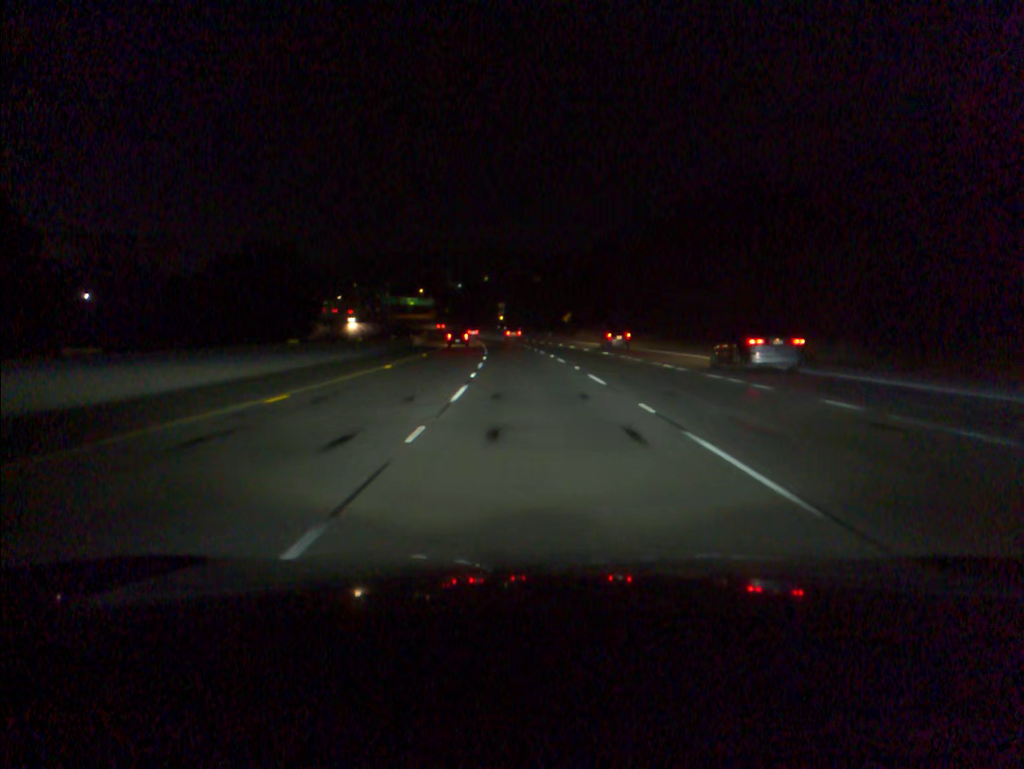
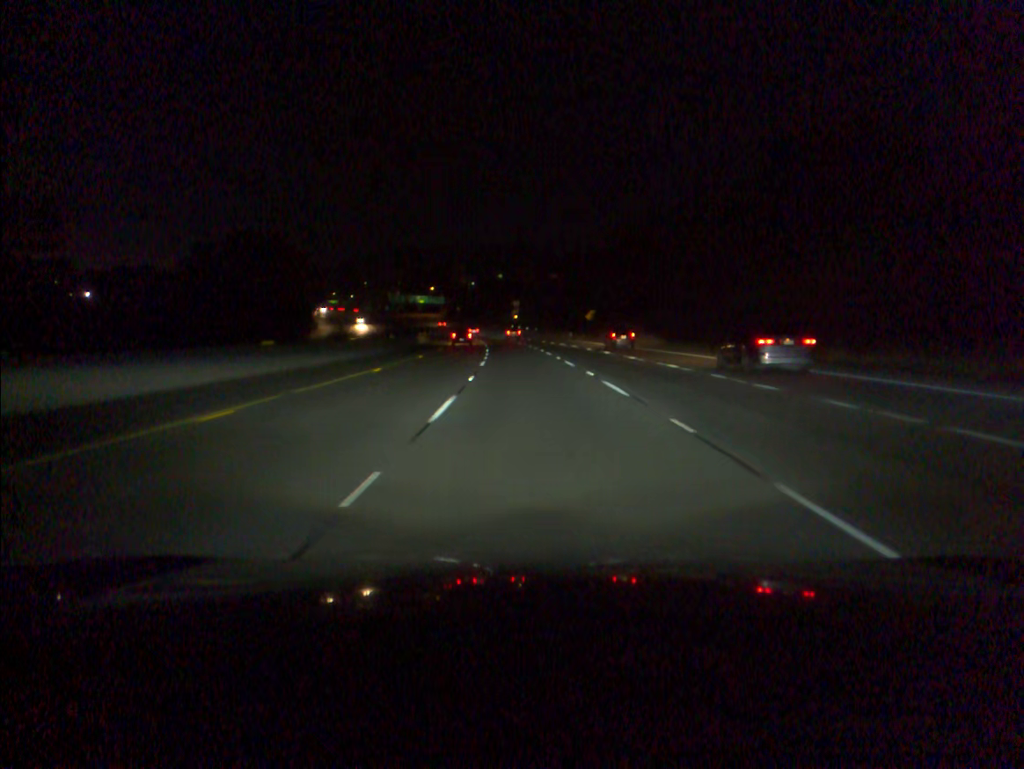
(-0.2, +17.8) m; -1°
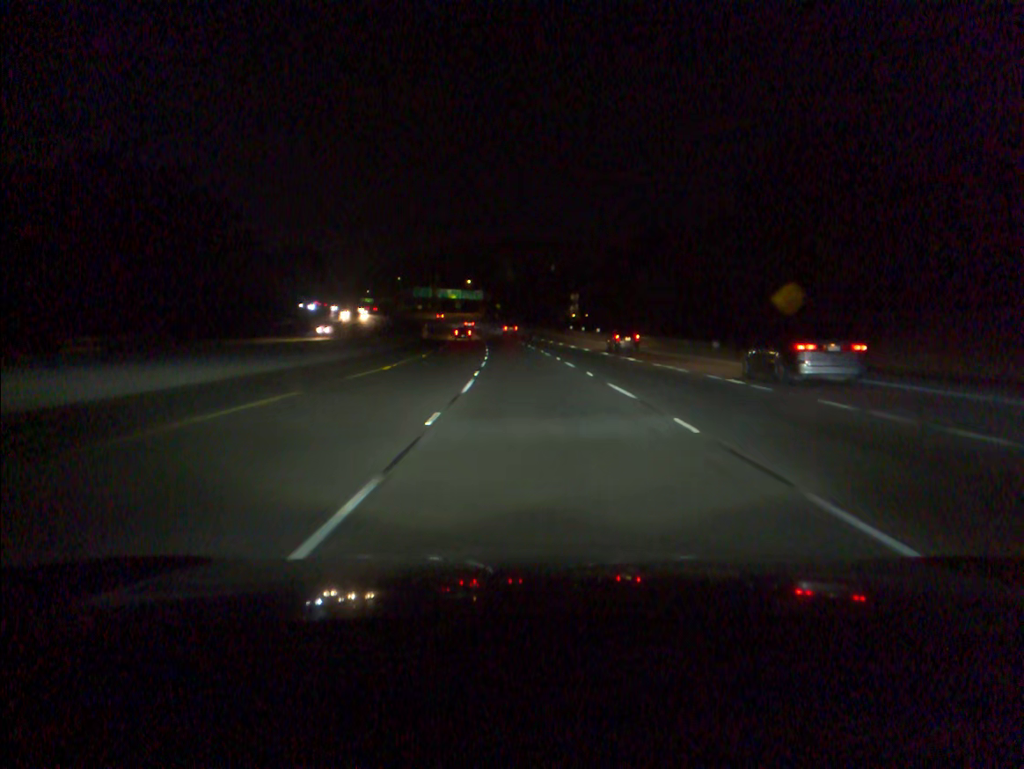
(-2.4, +71.0) m; -4°
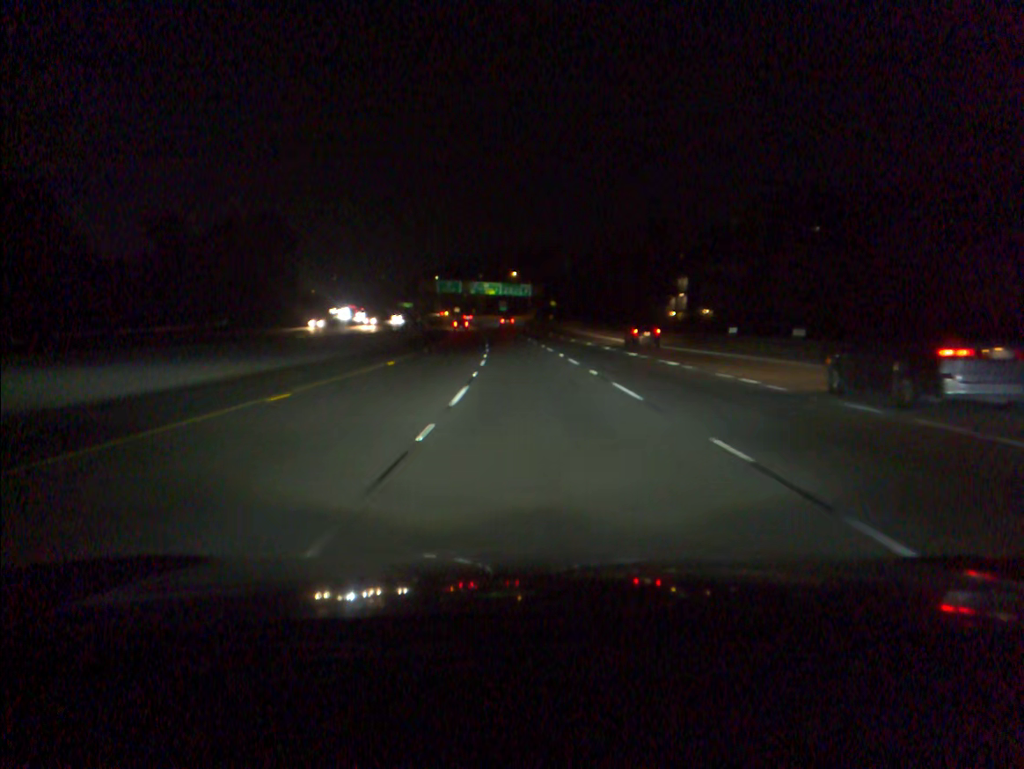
(-2.6, +72.3) m; -4°
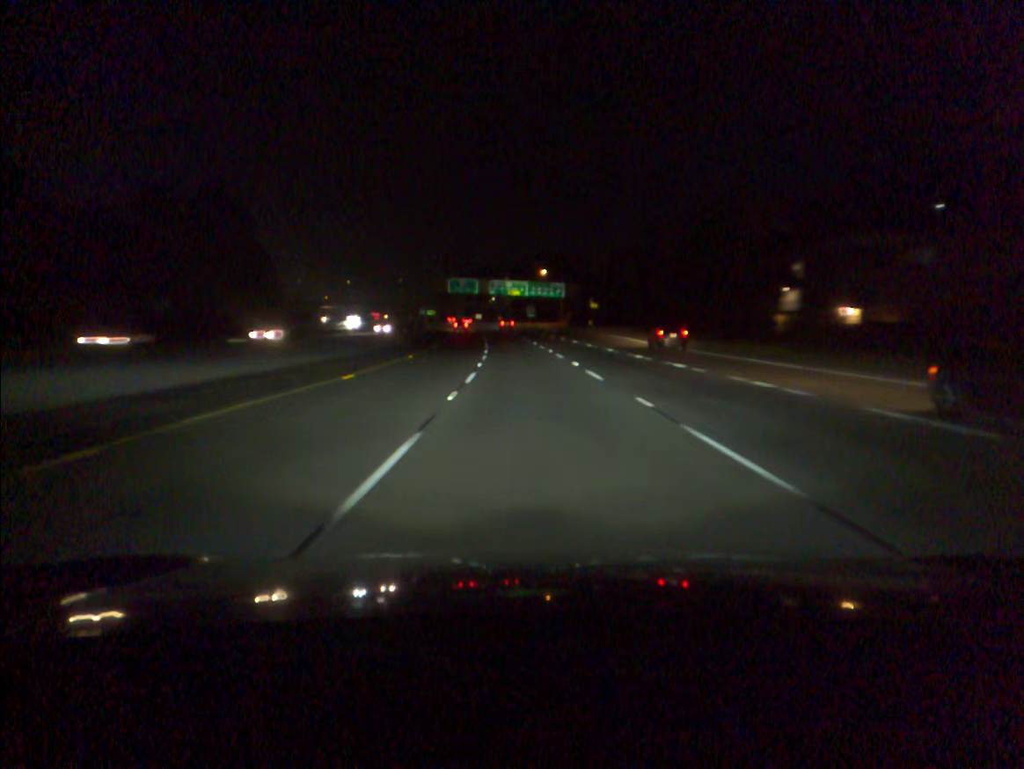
(-0.6, +36.9) m; -2°
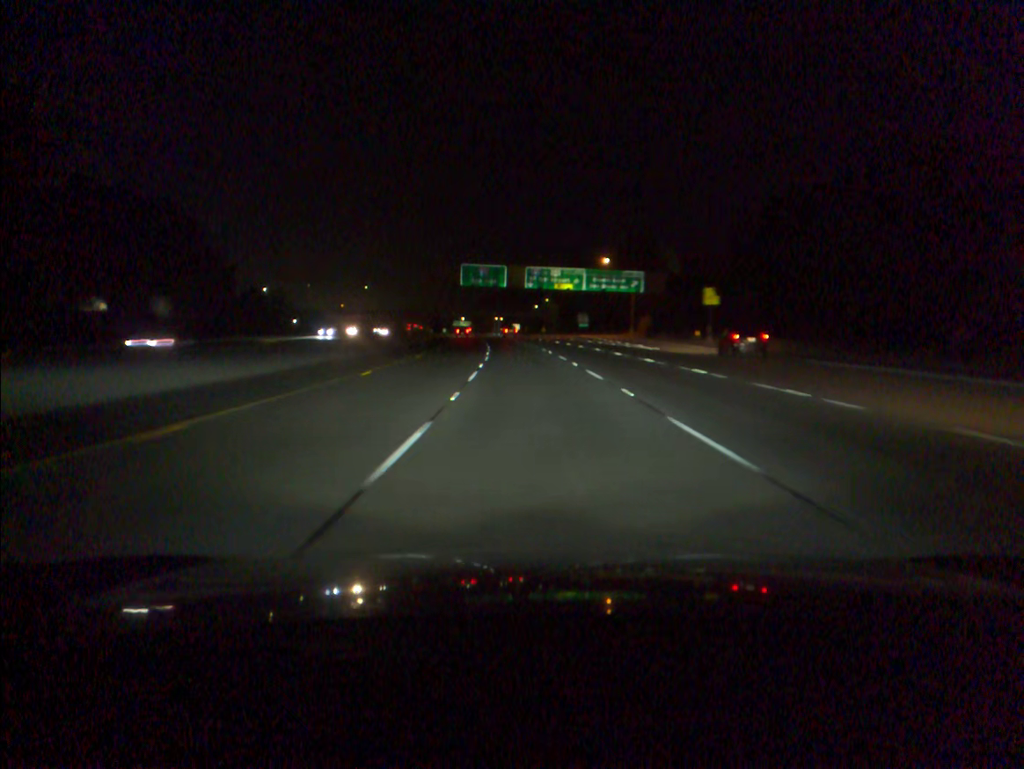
(-1.6, +56.0) m; -3°
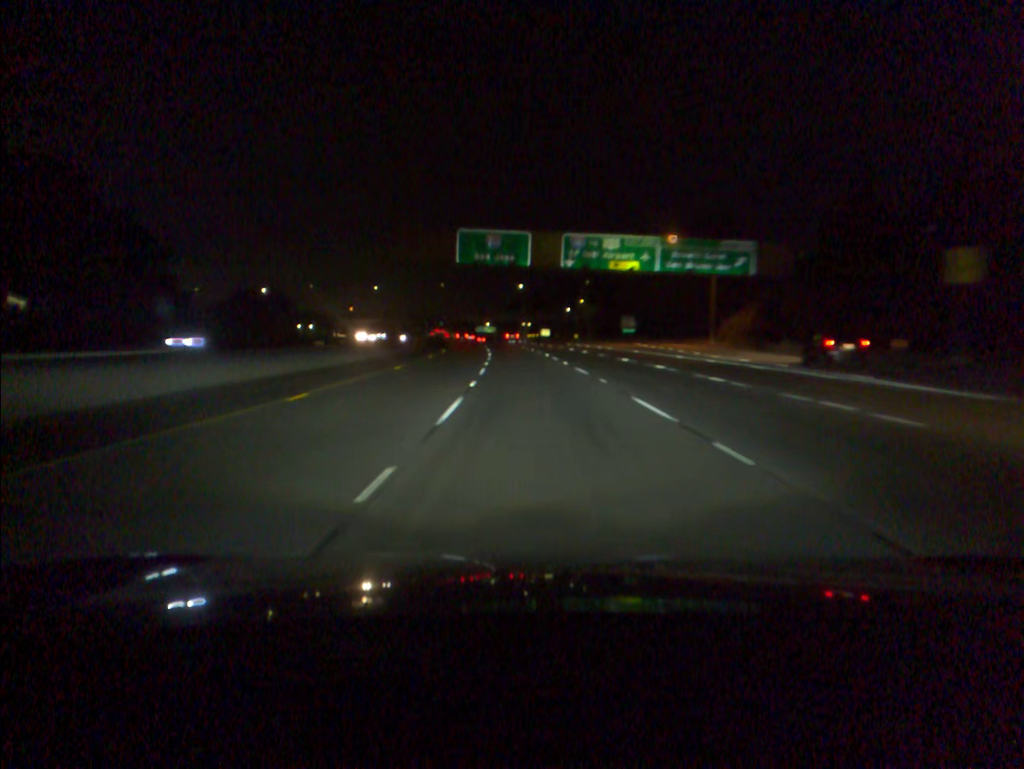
(-0.7, +37.7) m; -2°
